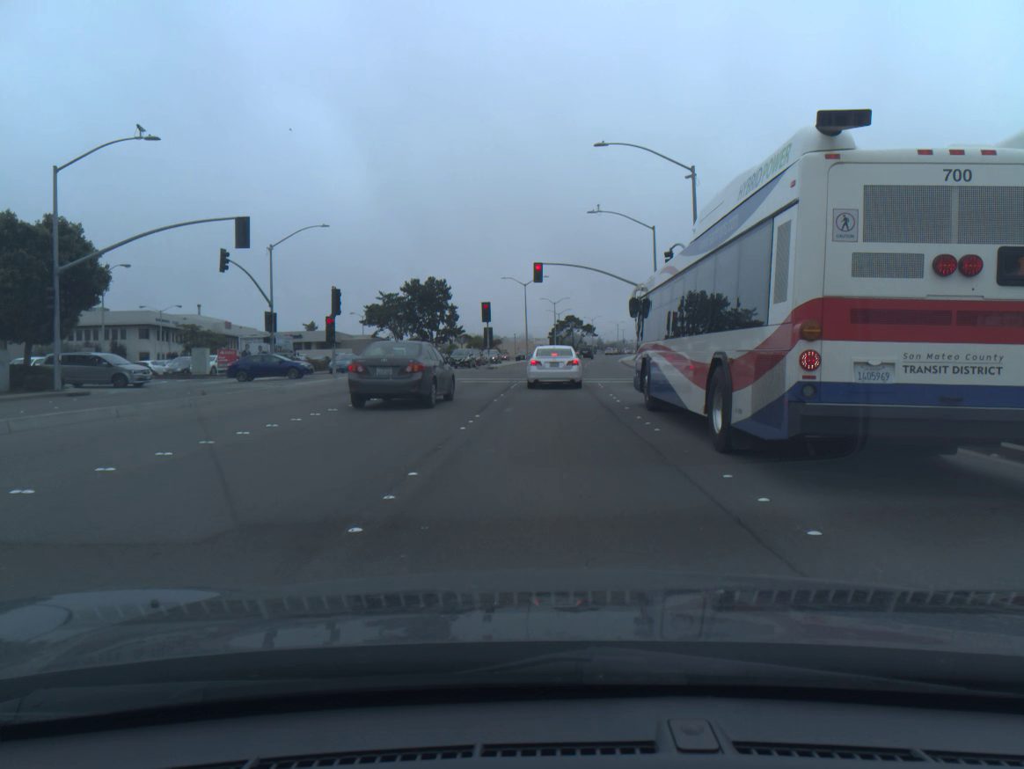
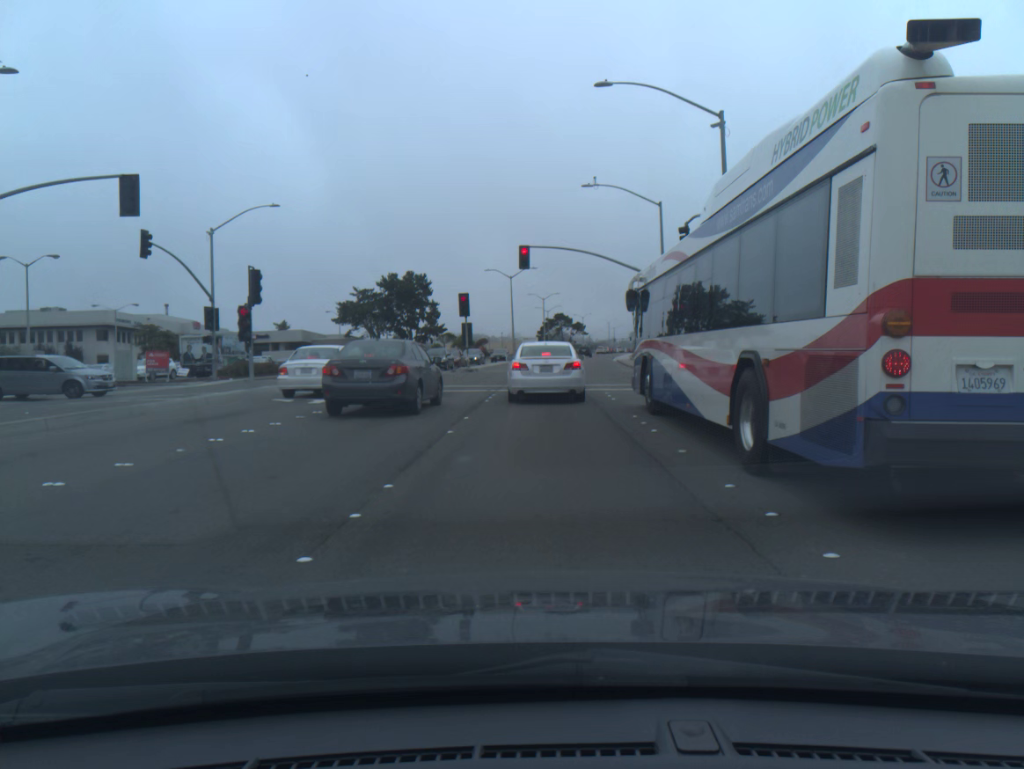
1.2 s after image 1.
(+0.1, +7.9) m; +1°
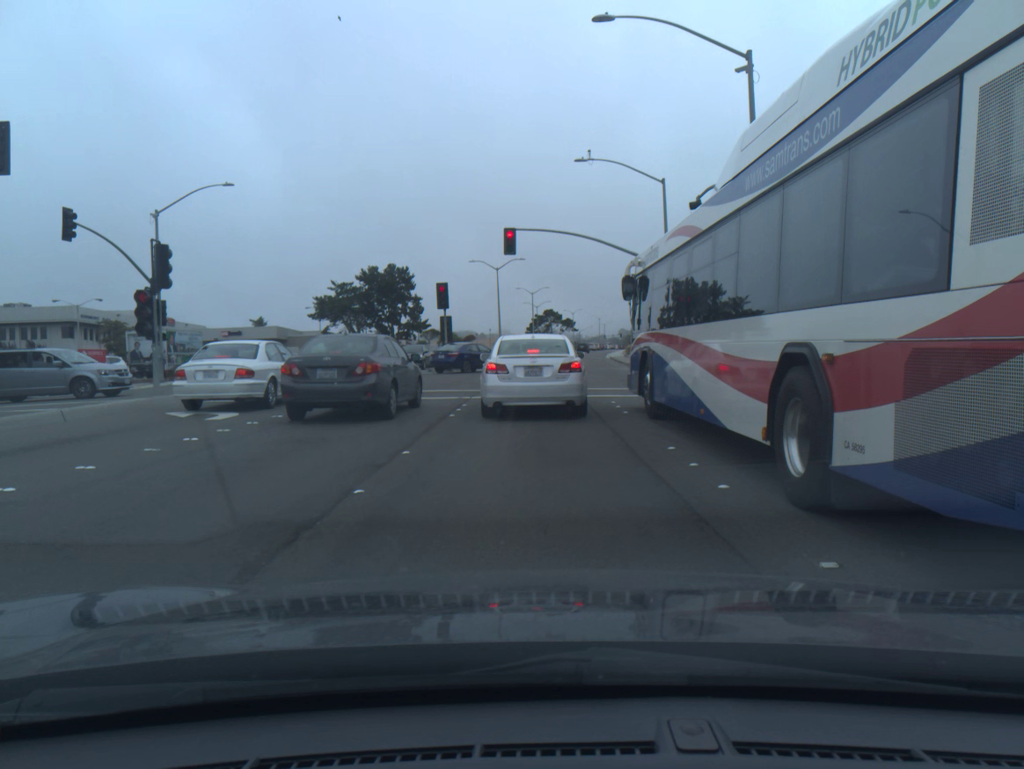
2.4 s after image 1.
(0.0, +5.3) m; 0°
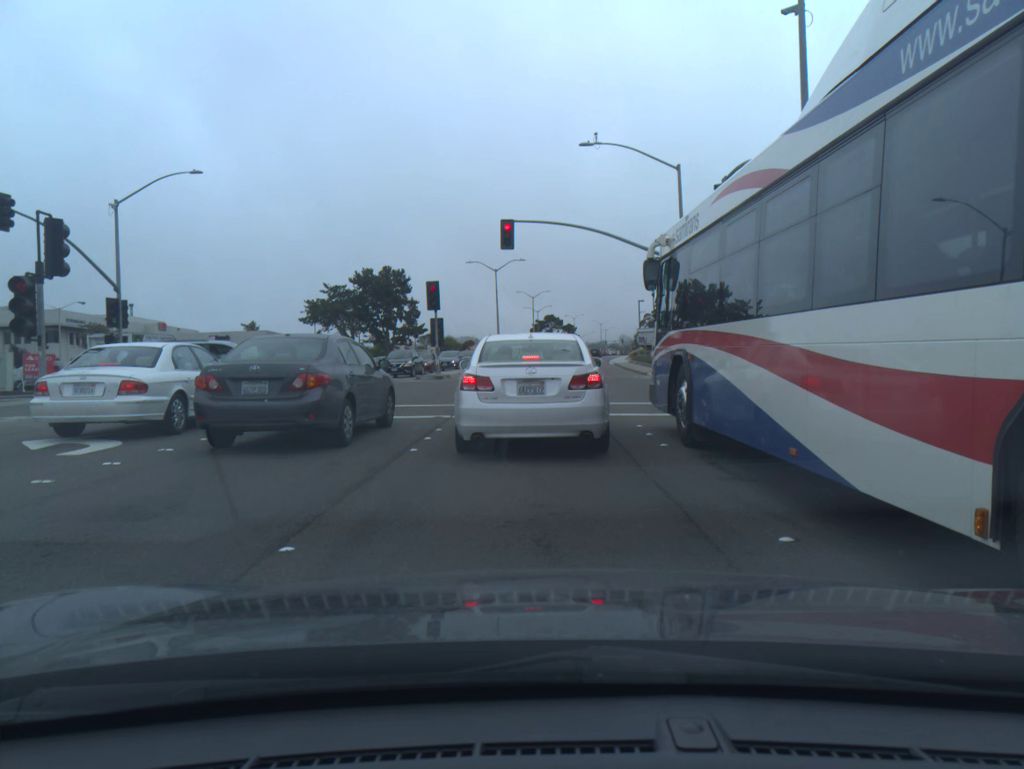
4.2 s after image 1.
(0.0, +4.4) m; 0°
